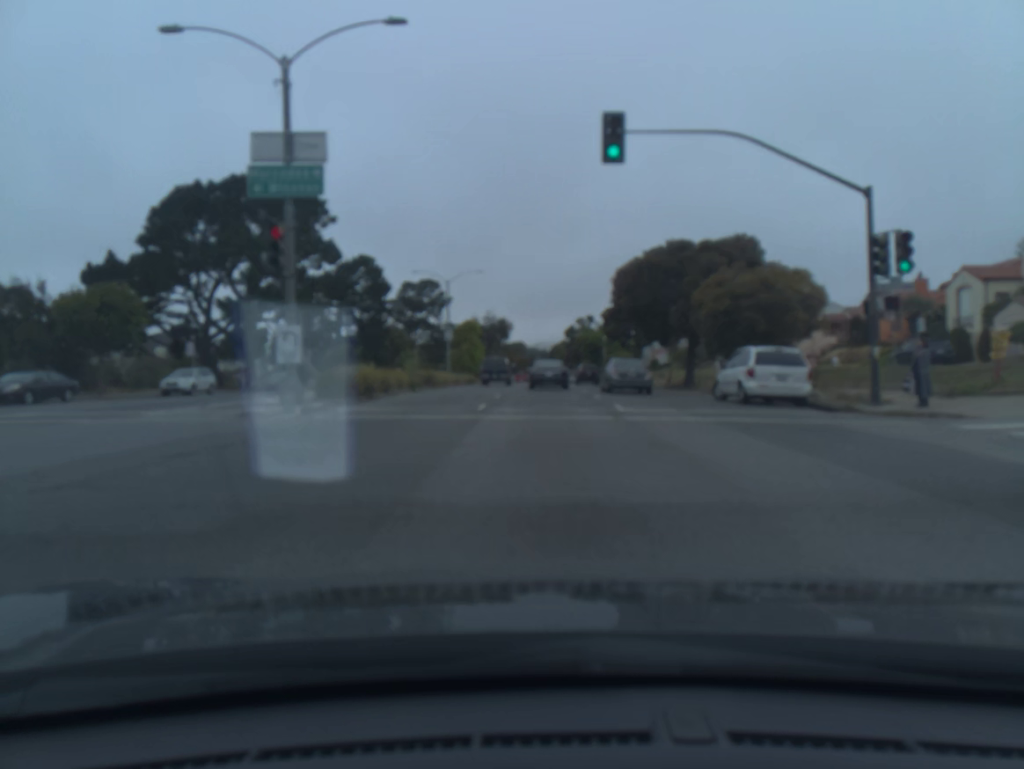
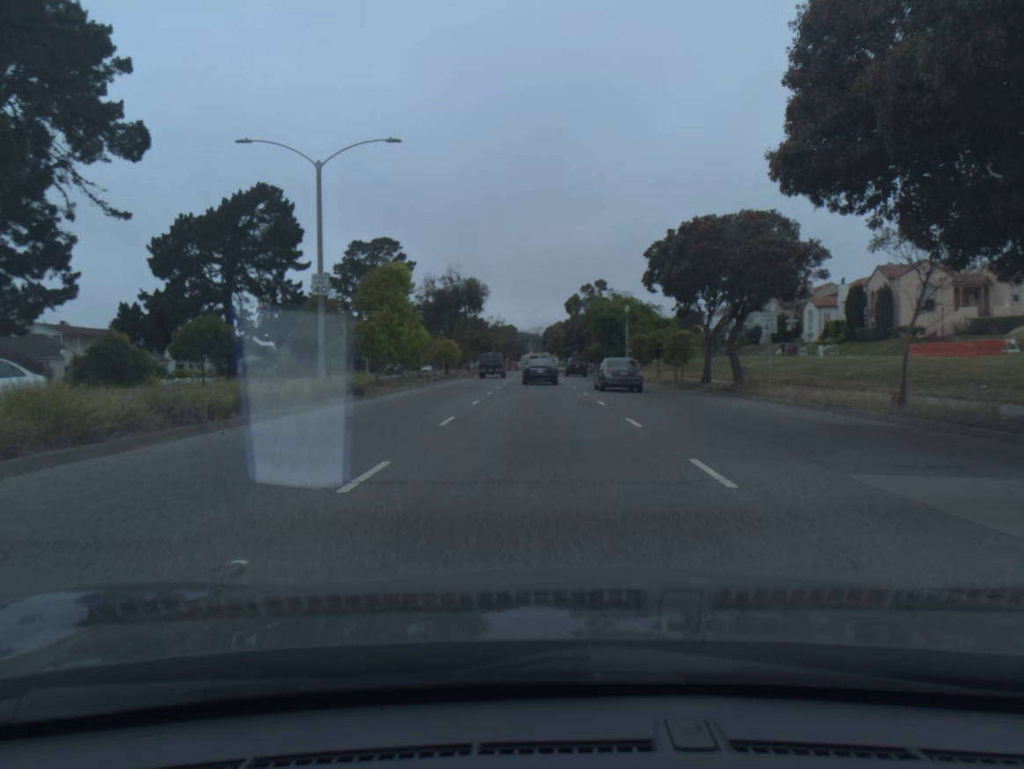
(+0.3, +33.8) m; +1°
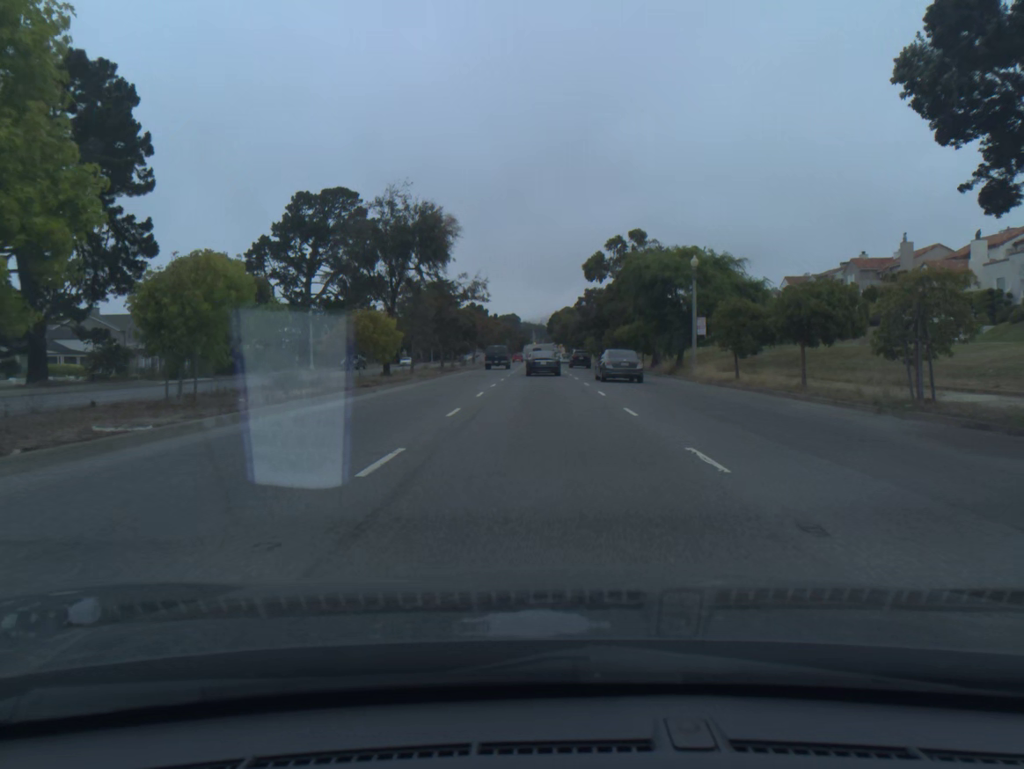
(-0.1, +28.4) m; 0°
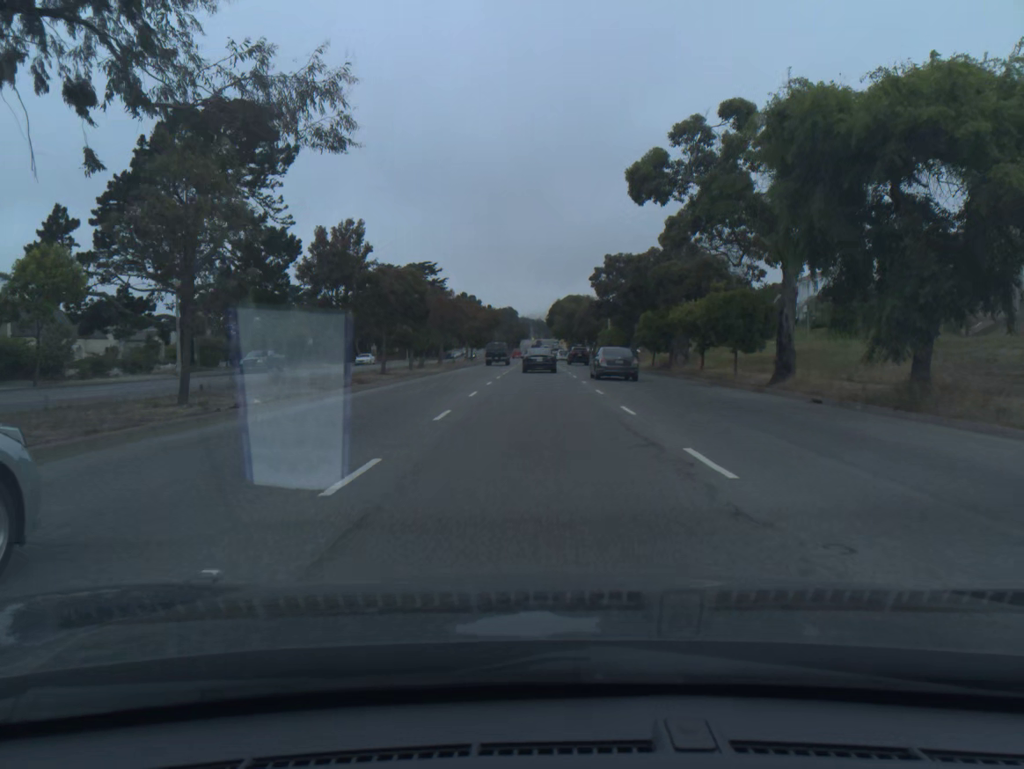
(0.0, +29.9) m; 0°
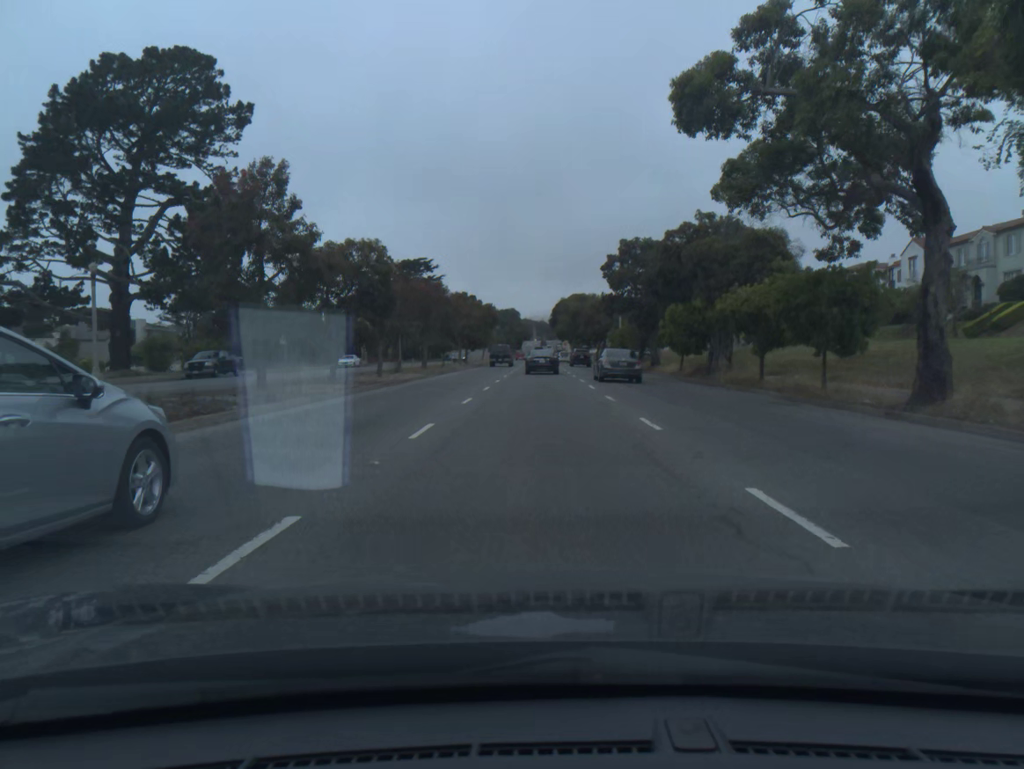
(0.0, +10.1) m; 0°
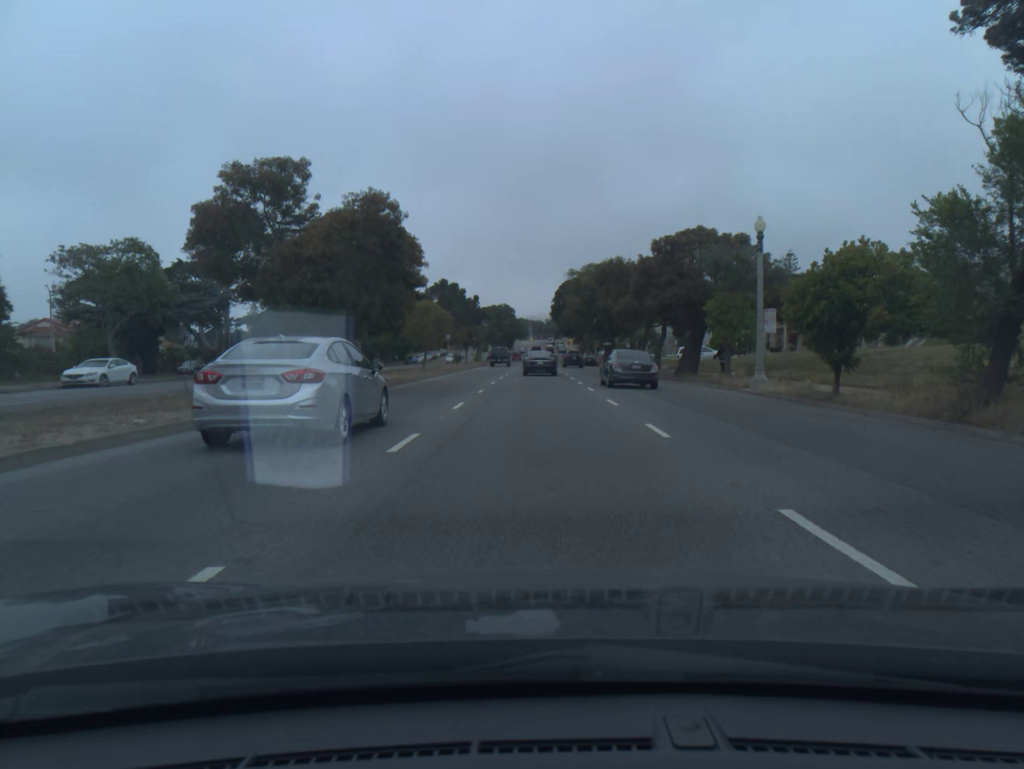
(0.0, +51.7) m; 0°
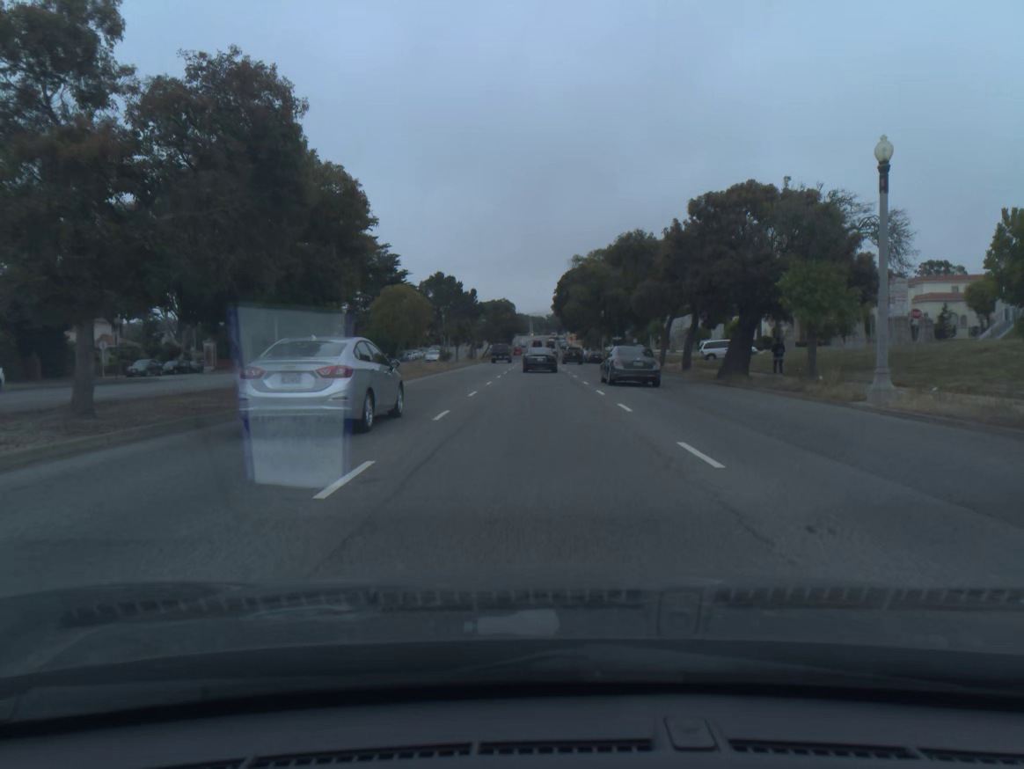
(0.0, +10.5) m; 0°
